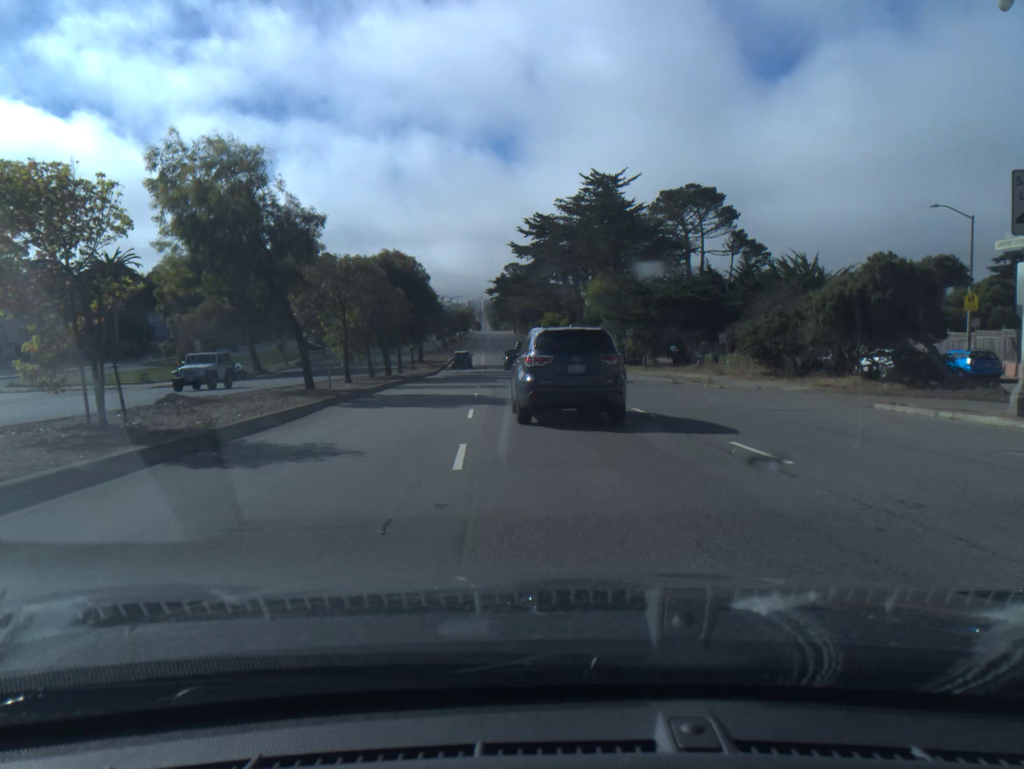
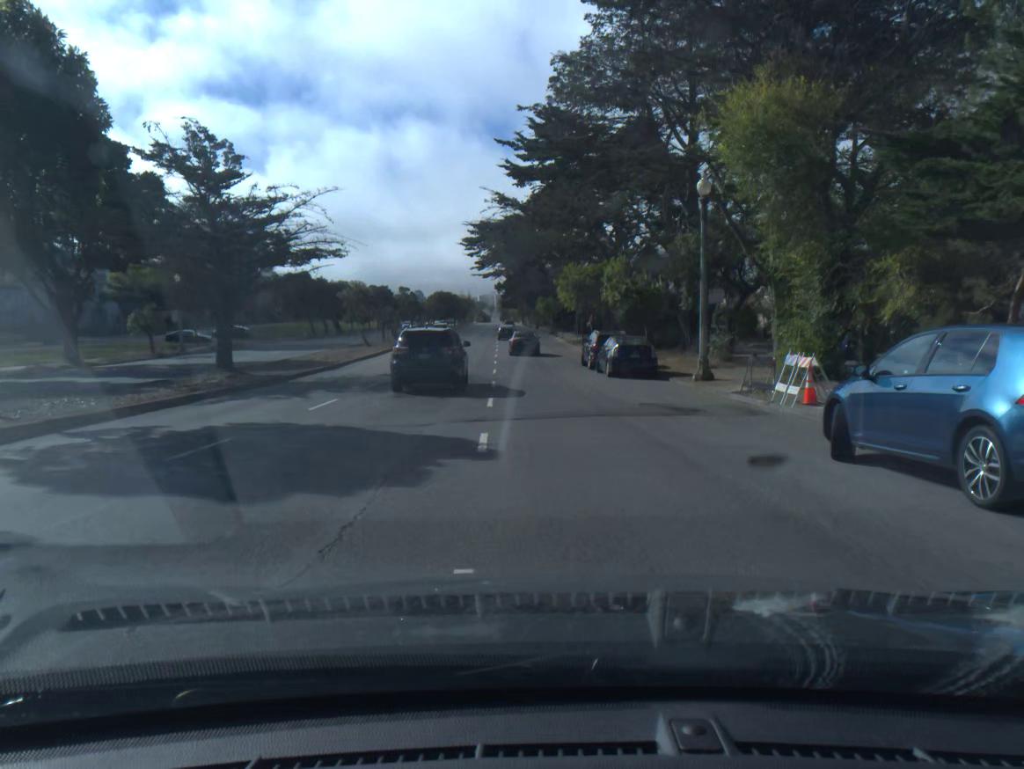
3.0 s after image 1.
(-0.1, +50.8) m; -1°
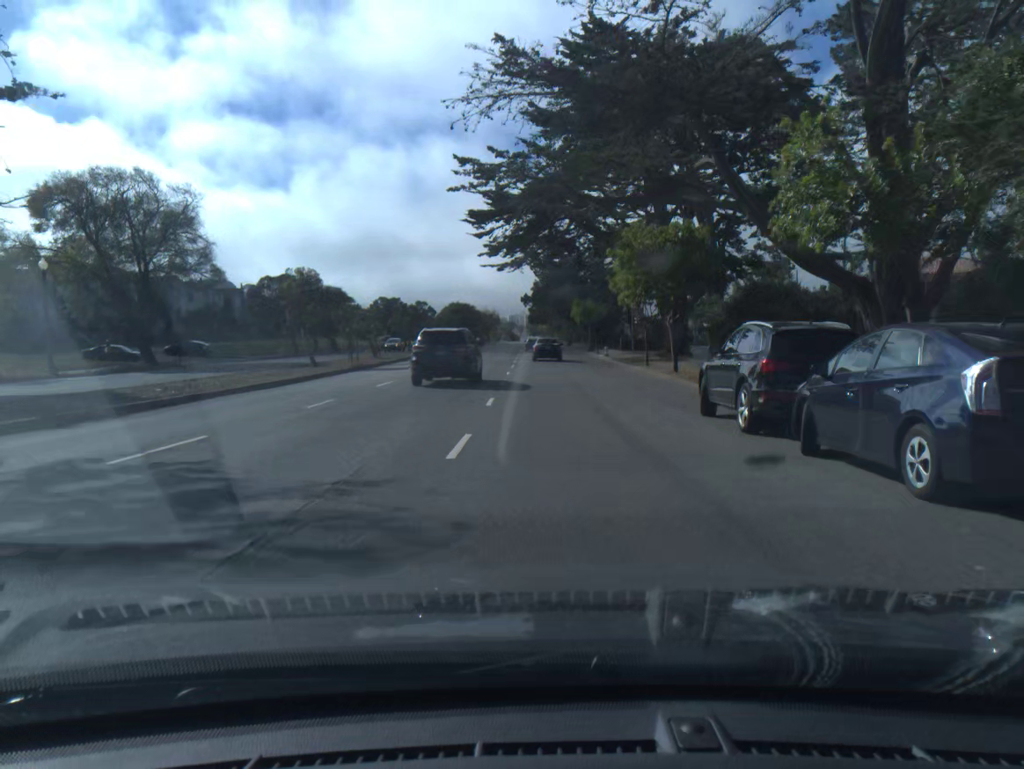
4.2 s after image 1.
(-0.4, +21.6) m; -2°
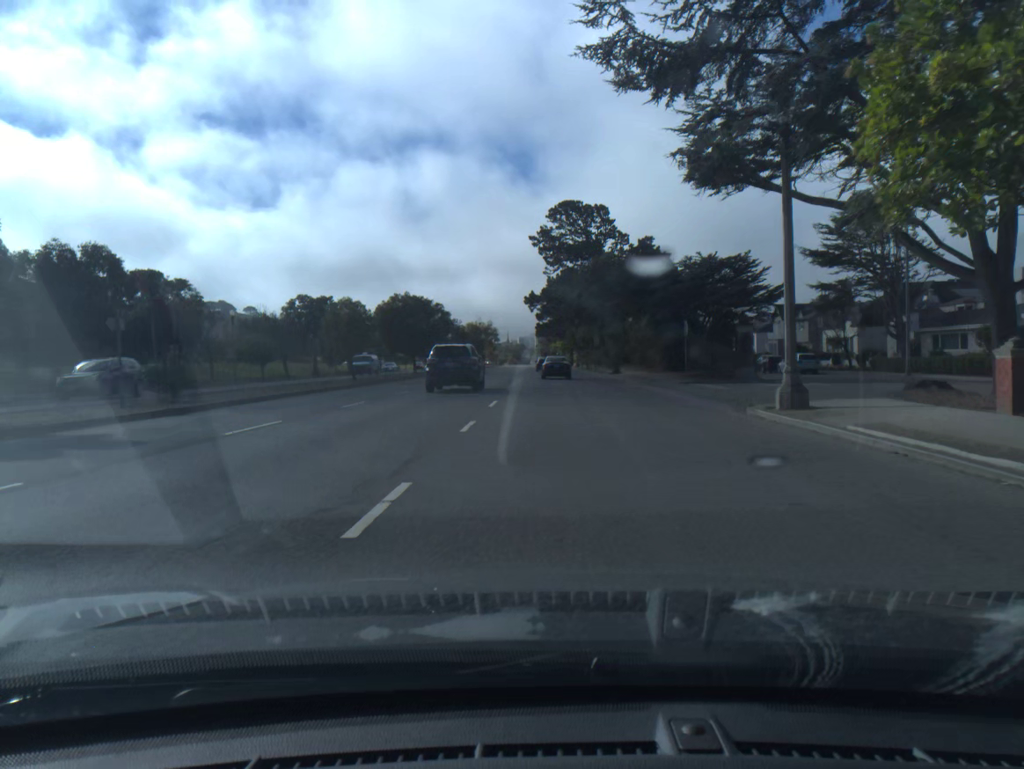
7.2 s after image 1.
(-0.5, +55.1) m; -1°
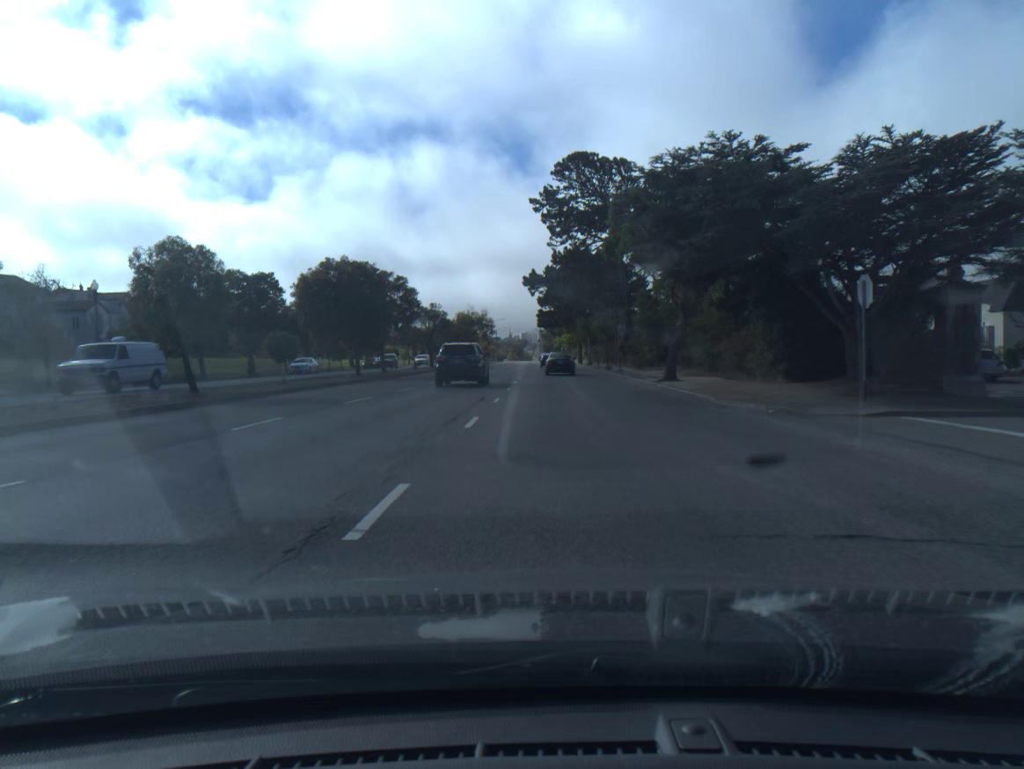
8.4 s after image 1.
(-0.1, +21.8) m; 0°
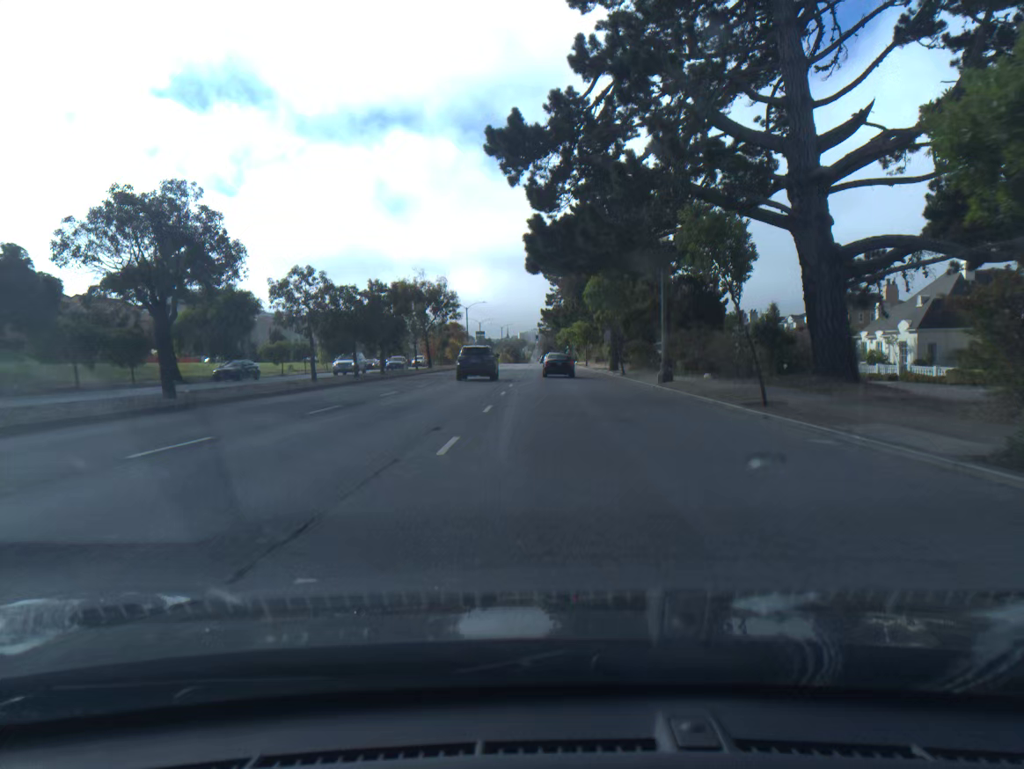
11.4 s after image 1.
(+0.2, +53.9) m; 0°
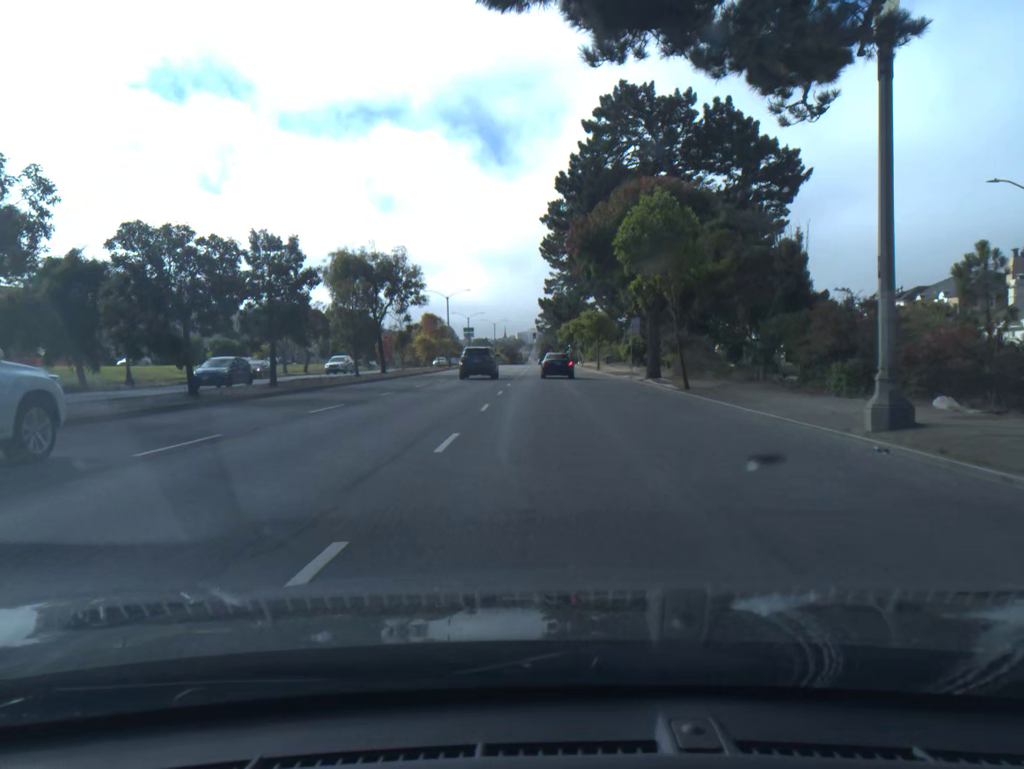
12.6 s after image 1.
(0.0, +21.5) m; 0°
